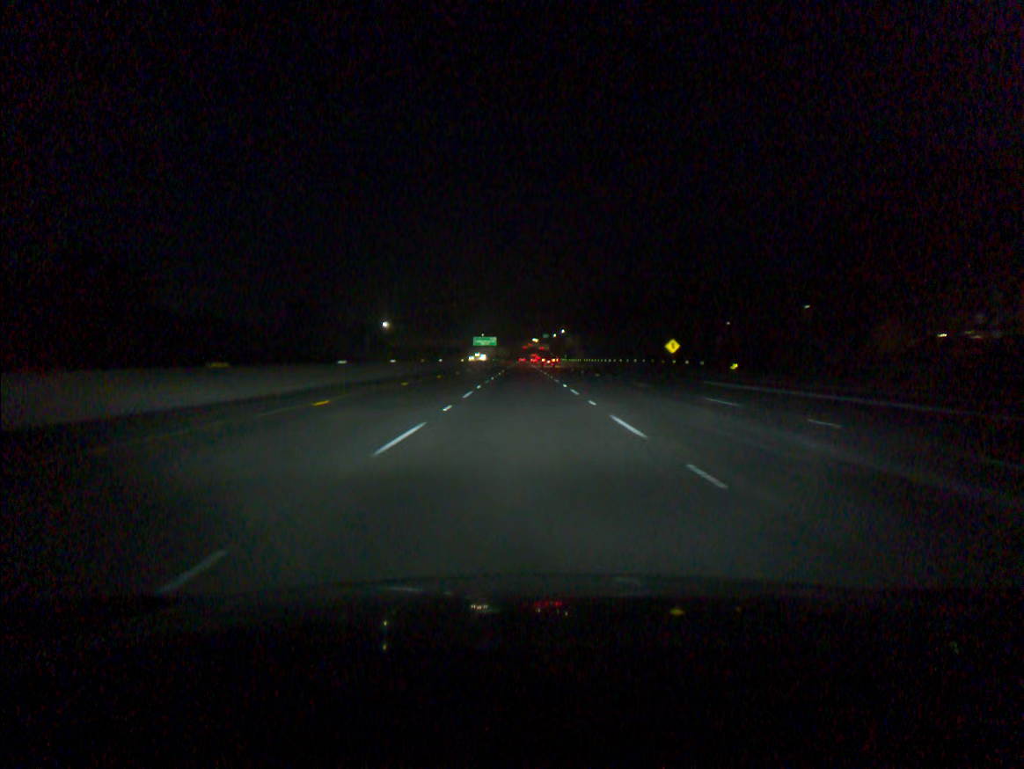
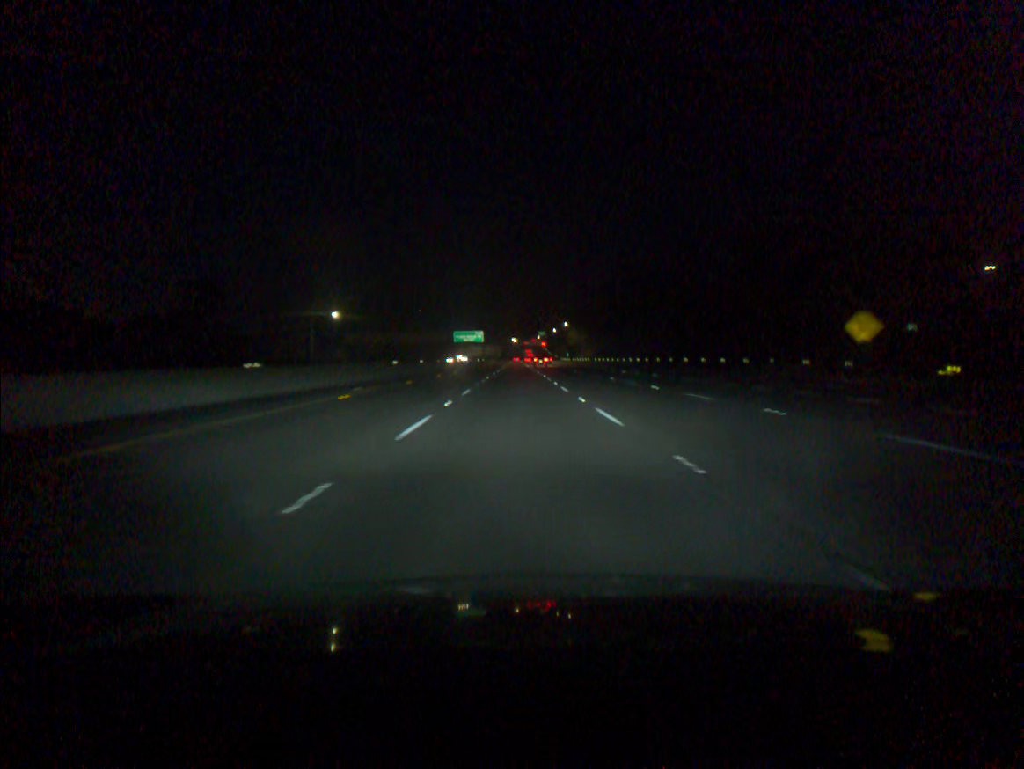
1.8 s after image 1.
(+0.1, +55.0) m; 0°
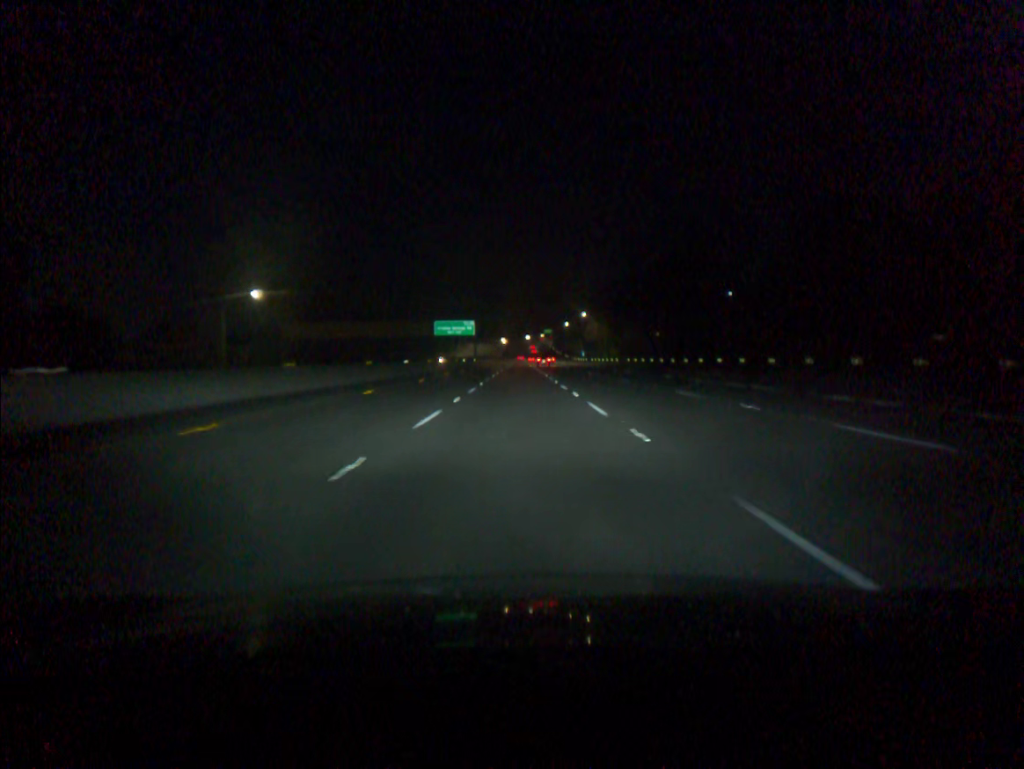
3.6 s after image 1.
(-0.1, +55.0) m; 0°
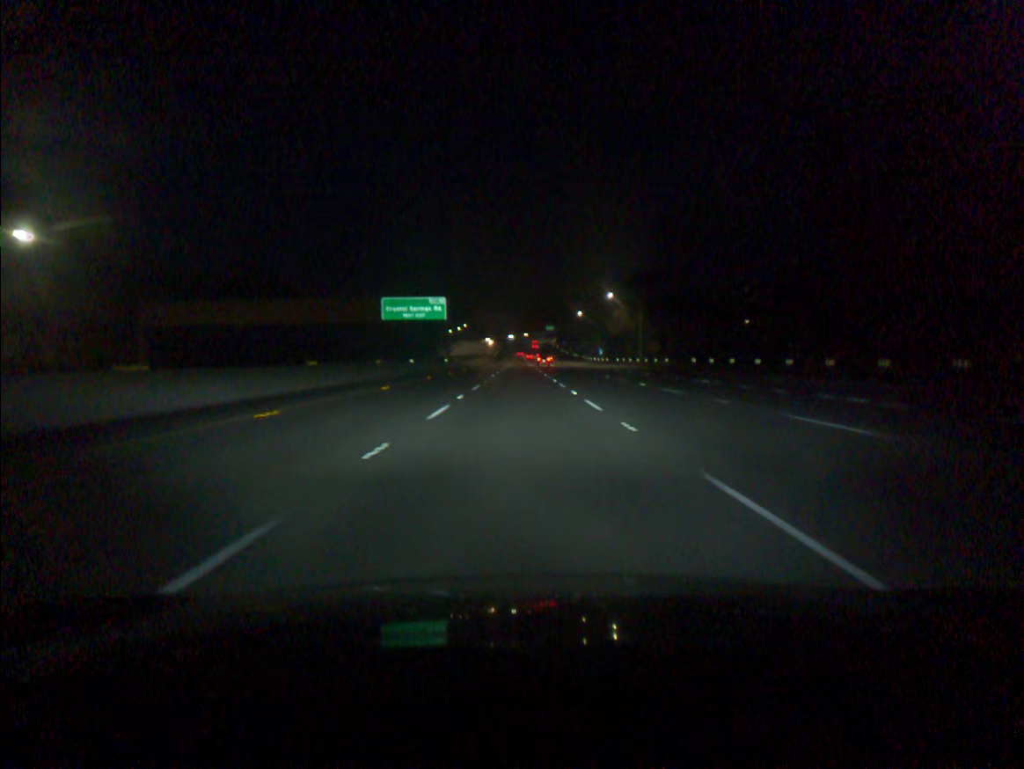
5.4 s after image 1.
(0.0, +55.1) m; 0°
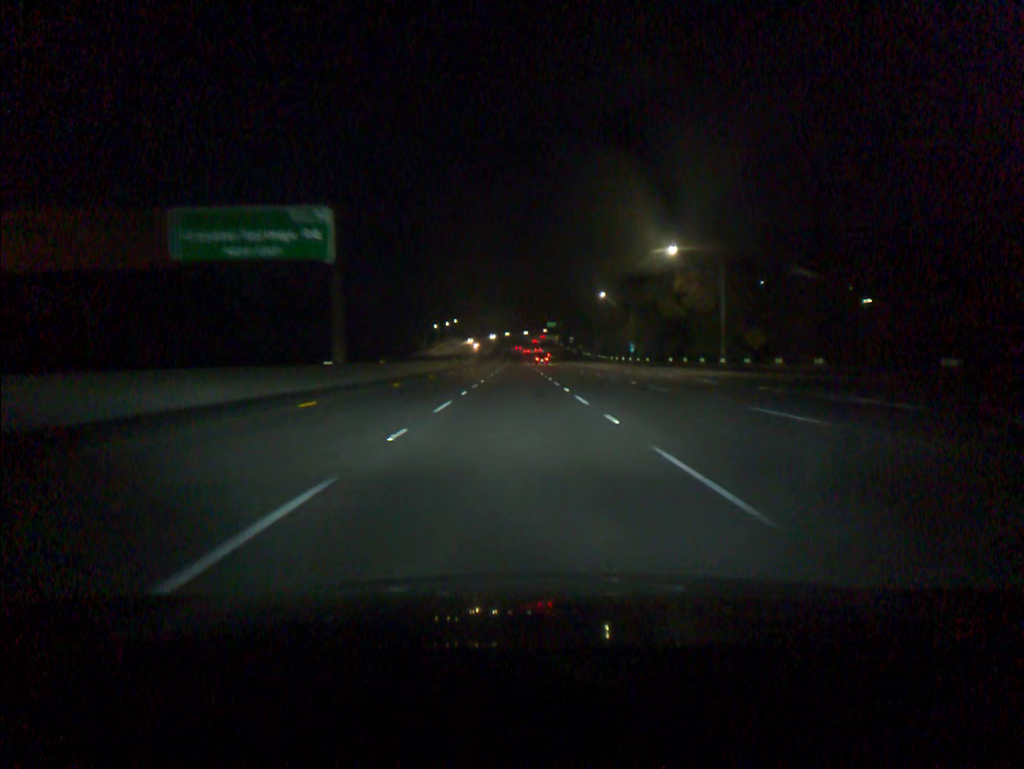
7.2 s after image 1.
(+0.1, +55.0) m; 0°
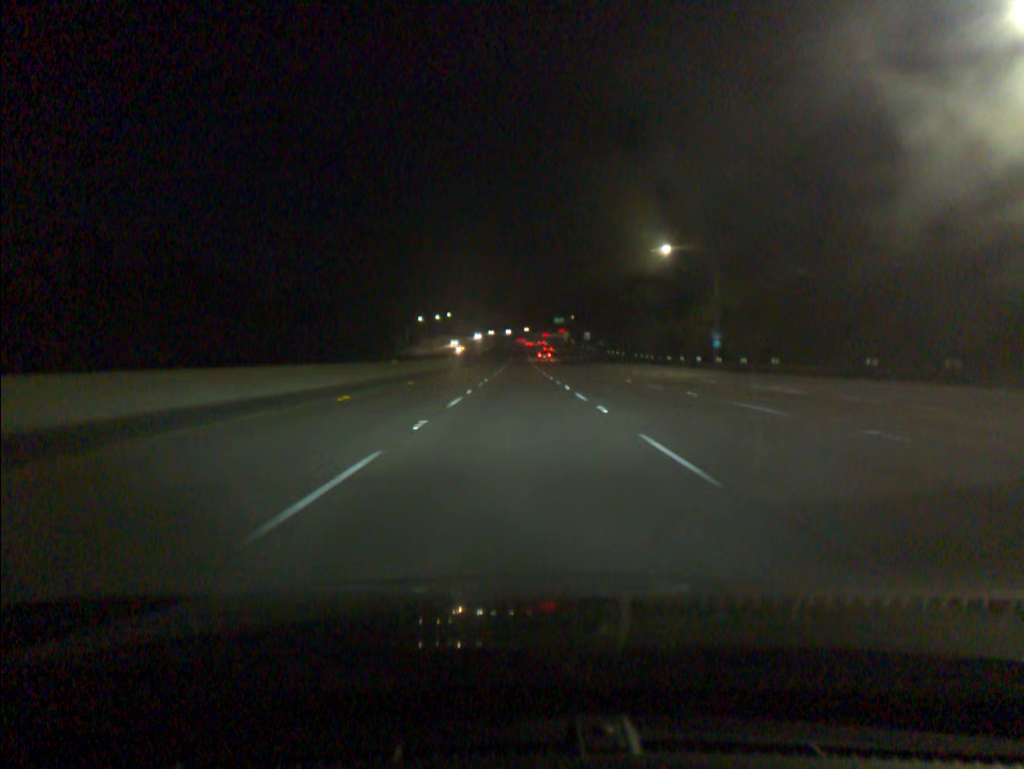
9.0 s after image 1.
(-0.2, +55.0) m; 0°
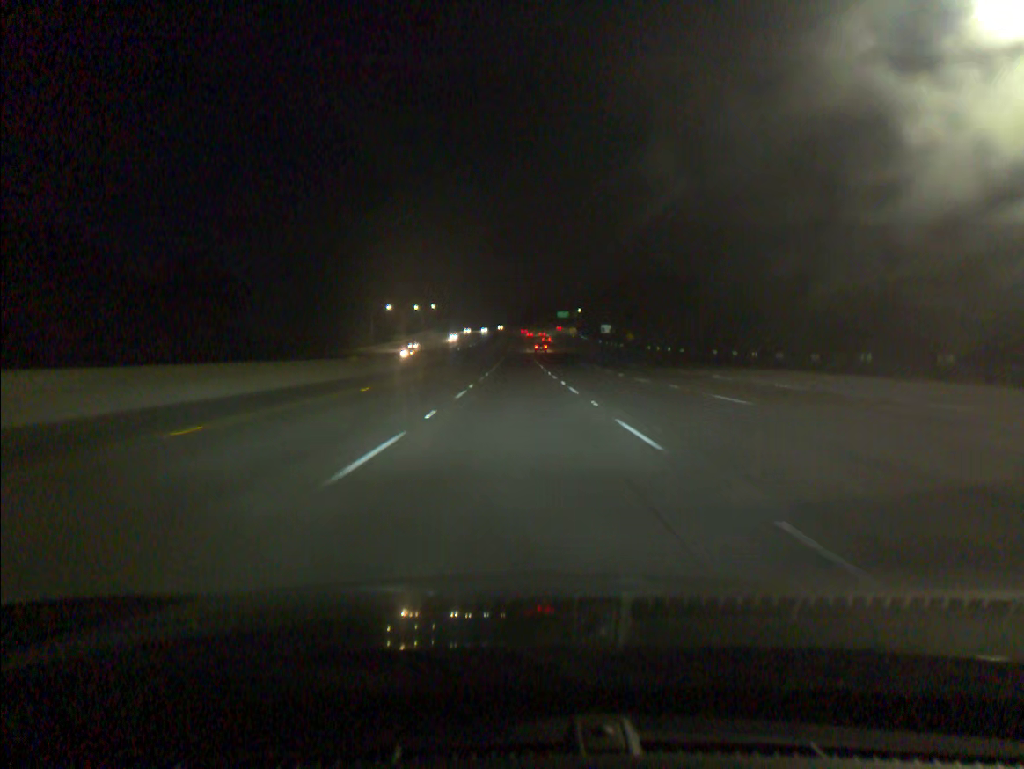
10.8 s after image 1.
(0.0, +54.9) m; 0°
